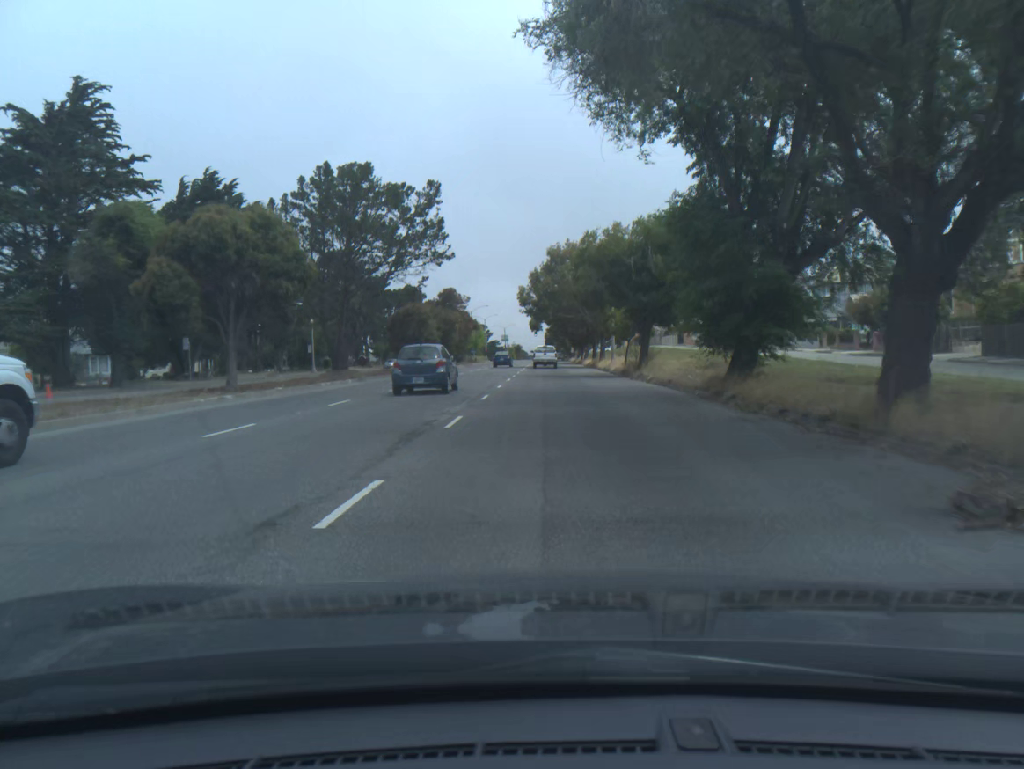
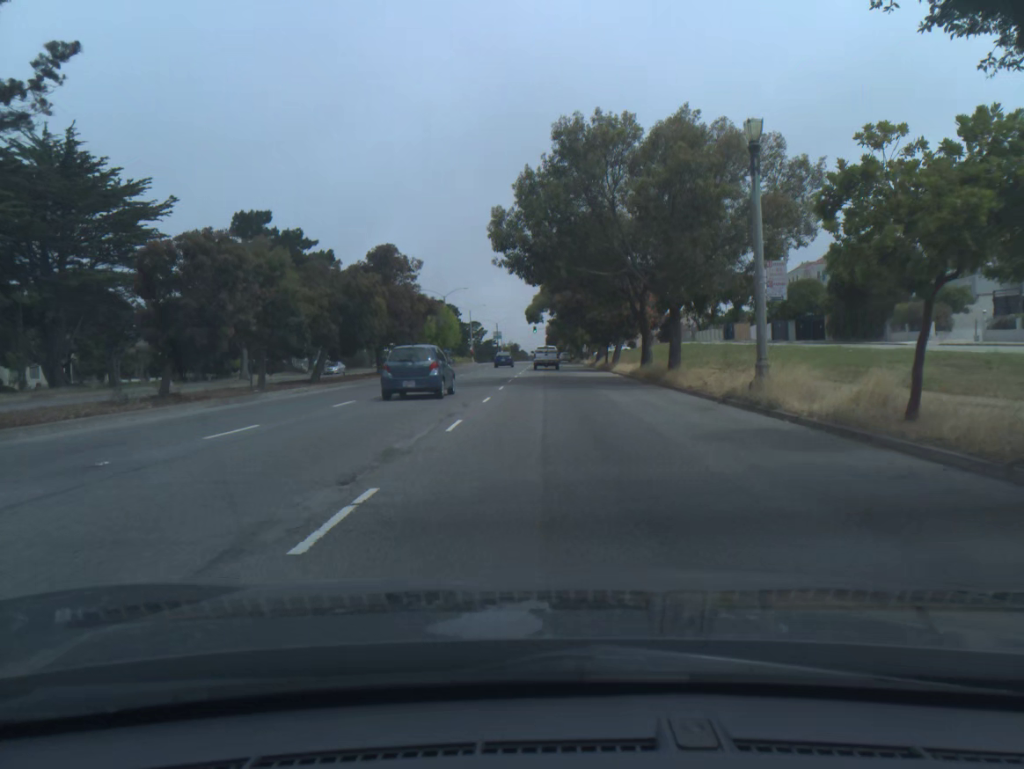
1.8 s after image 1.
(0.0, +36.4) m; 0°
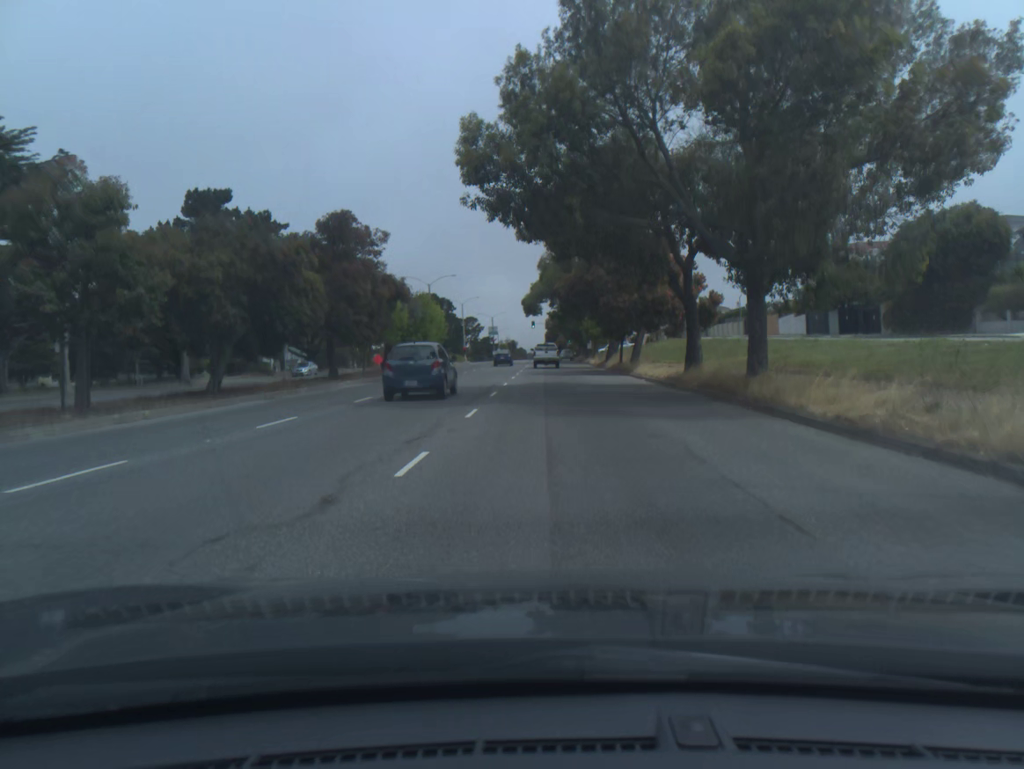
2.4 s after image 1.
(0.0, +11.9) m; 0°
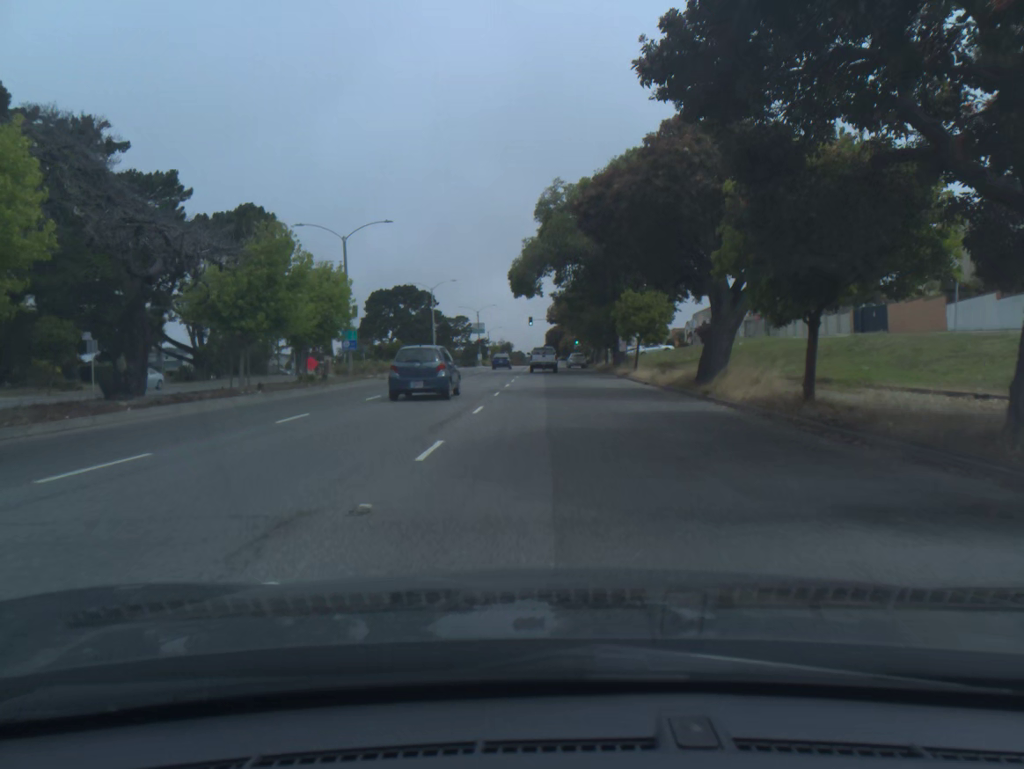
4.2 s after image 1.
(0.0, +35.3) m; 0°
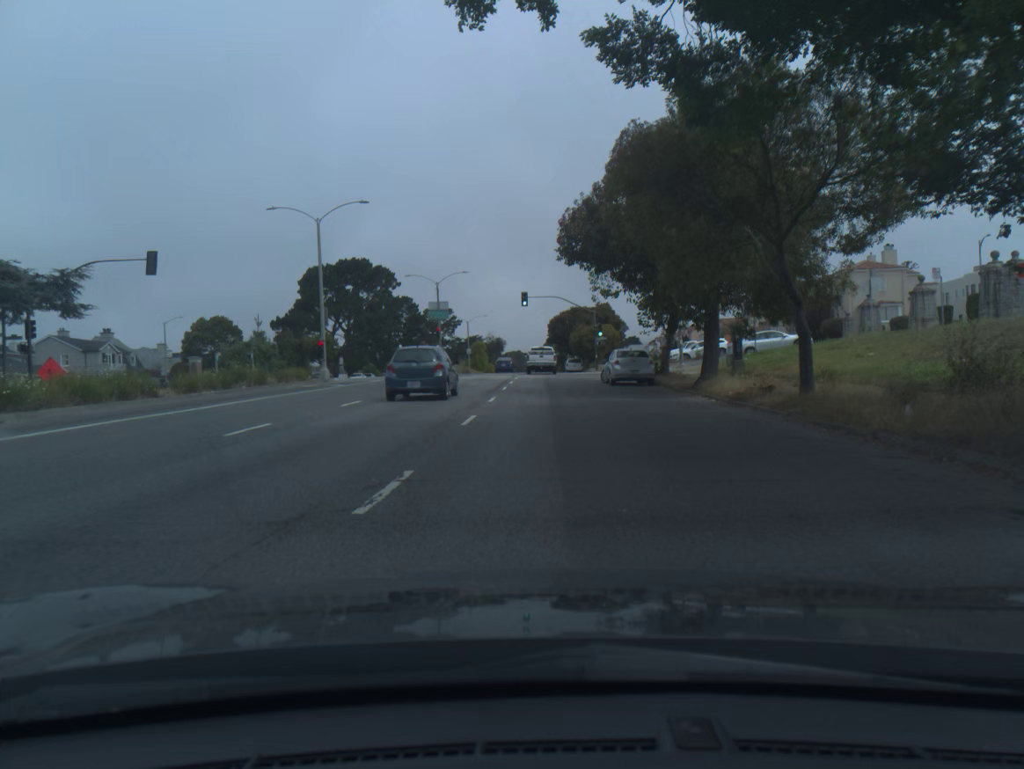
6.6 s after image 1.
(+0.1, +46.0) m; 0°
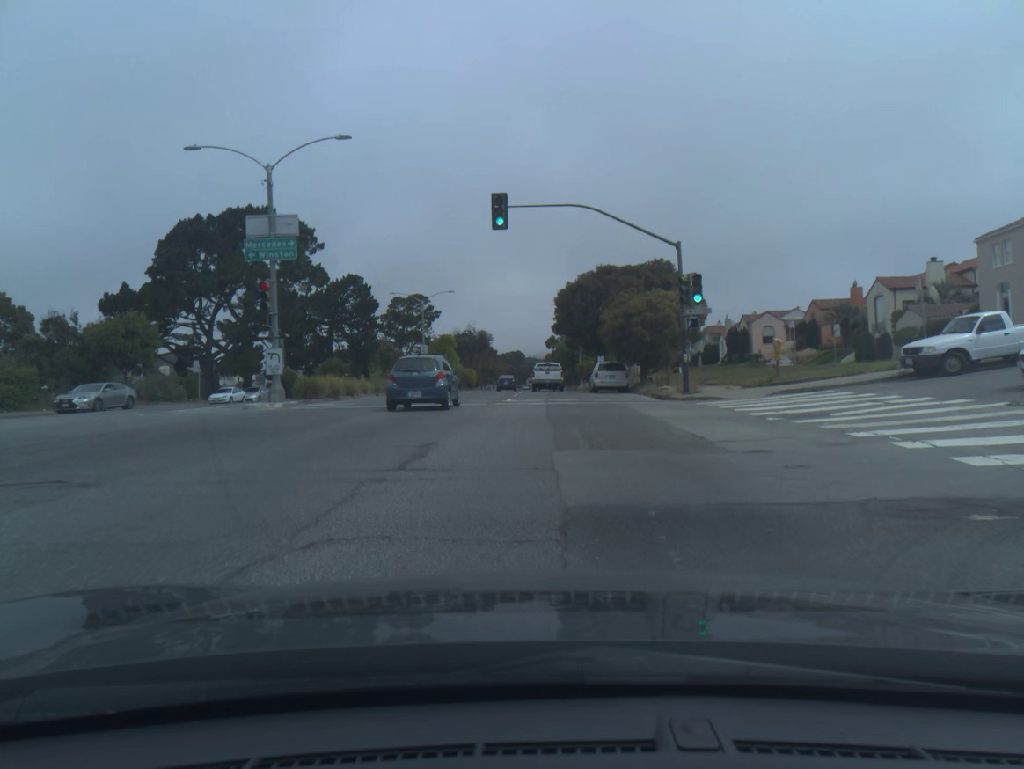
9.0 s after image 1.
(0.0, +45.0) m; 0°
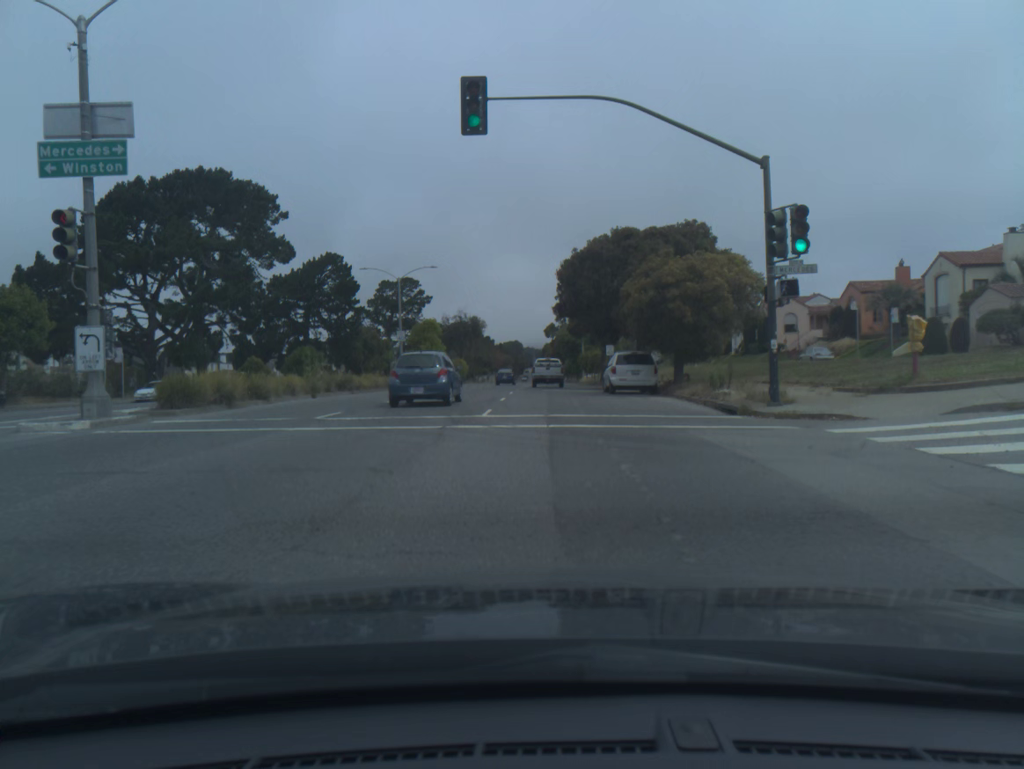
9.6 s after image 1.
(0.0, +11.1) m; 0°
